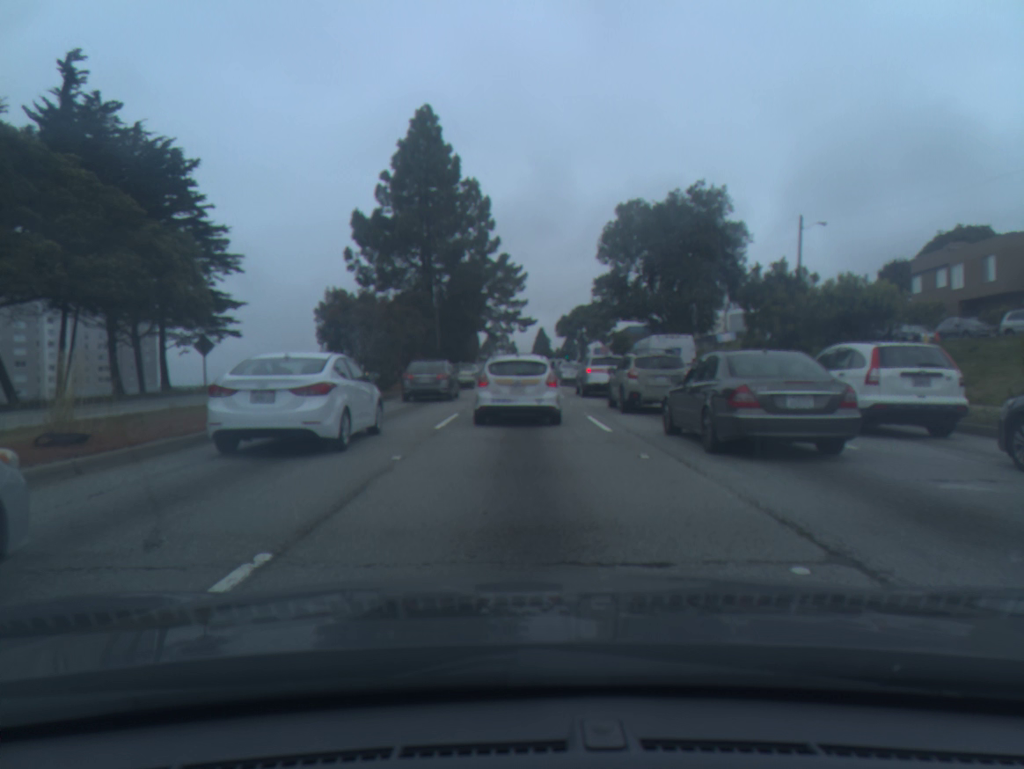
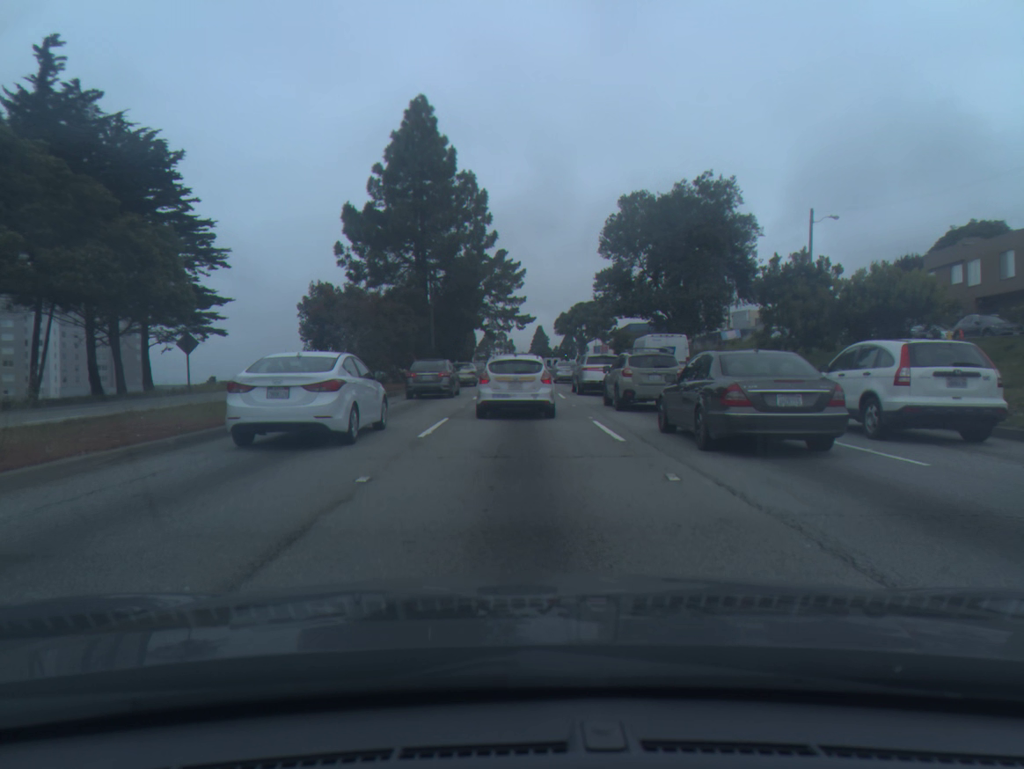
(0.0, +1.9) m; 0°
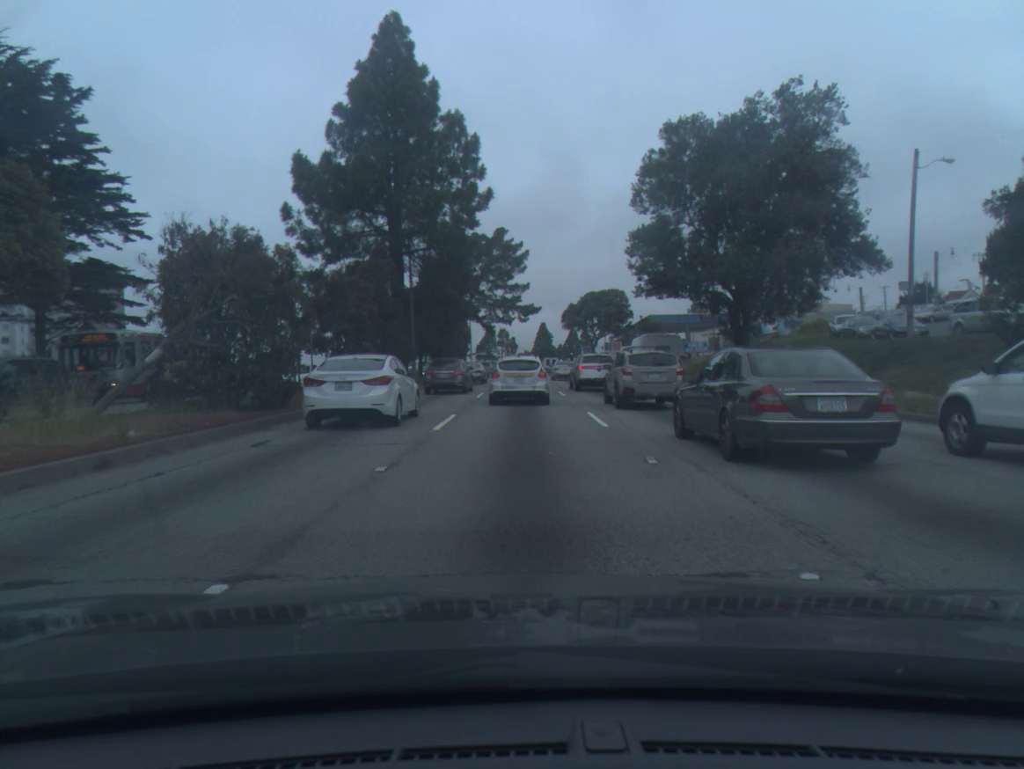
(0.0, +13.1) m; 0°
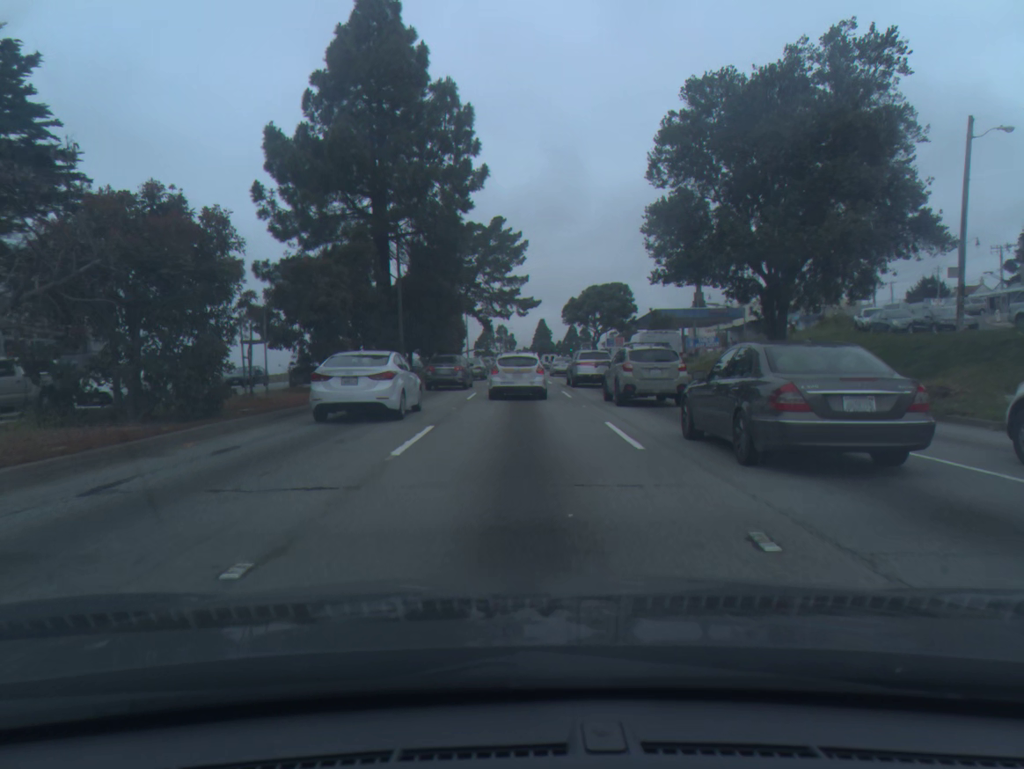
(0.0, +4.5) m; 0°
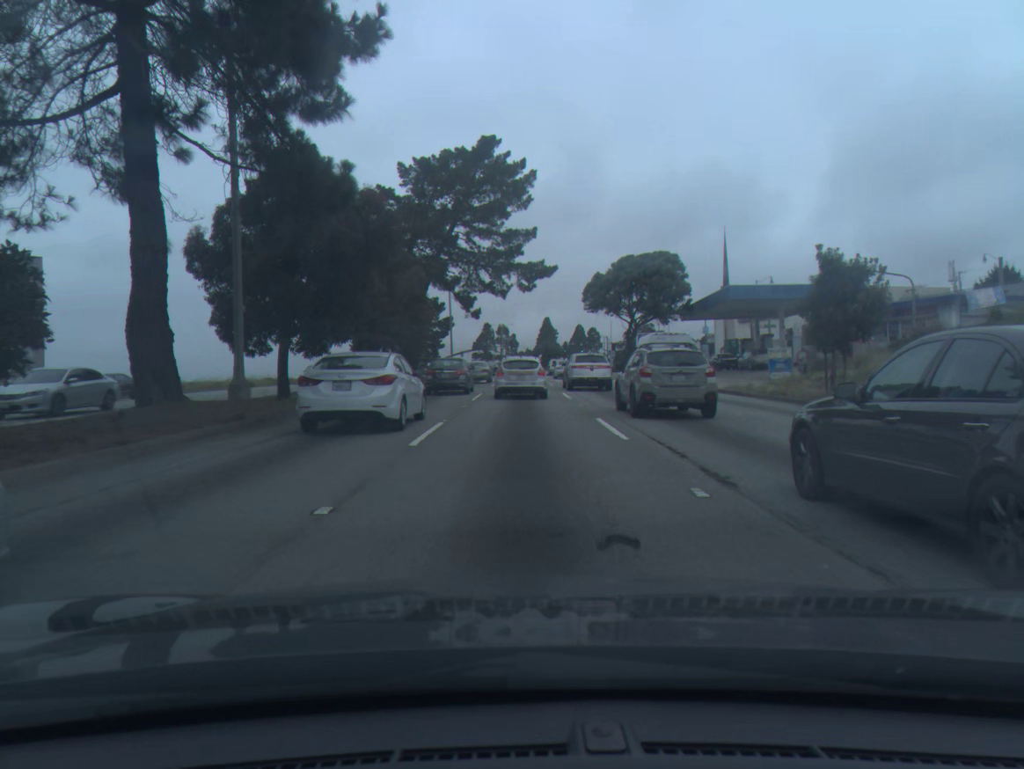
(-0.1, +27.2) m; 0°
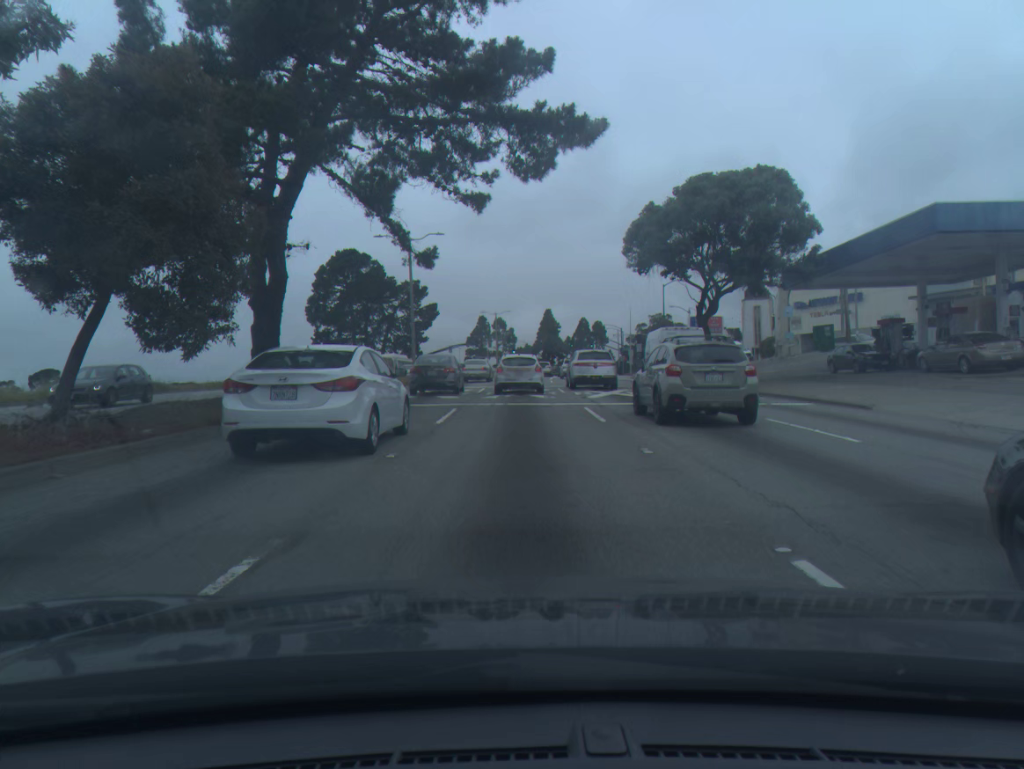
(+0.1, +26.3) m; 0°
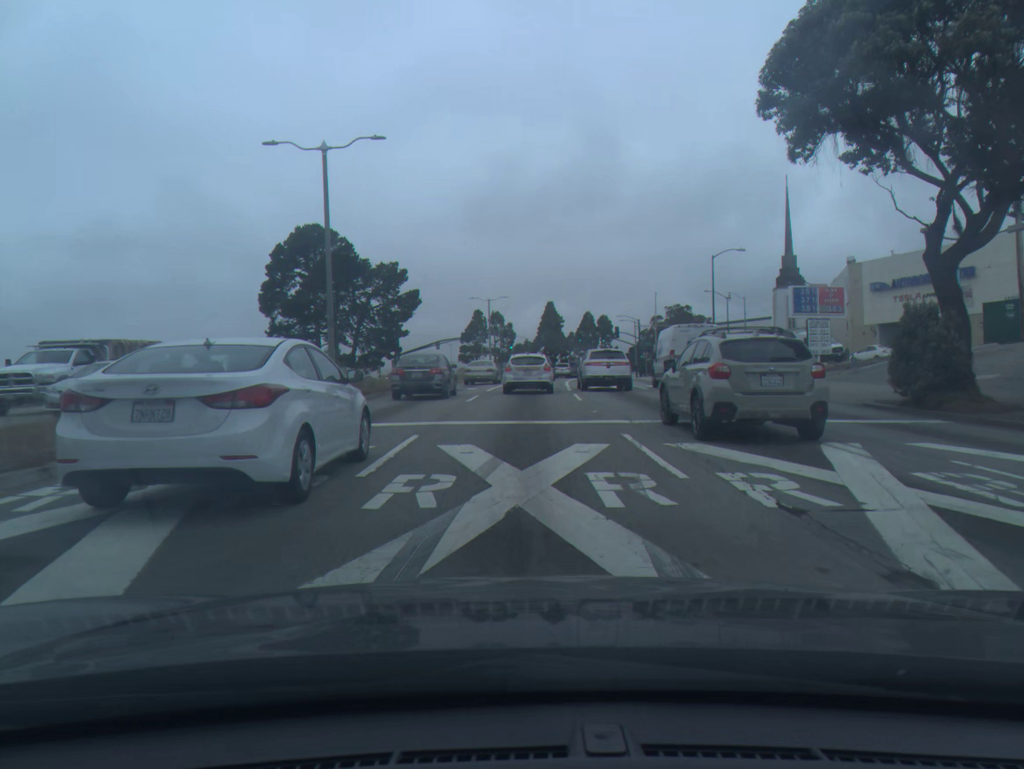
(0.0, +21.8) m; 0°
